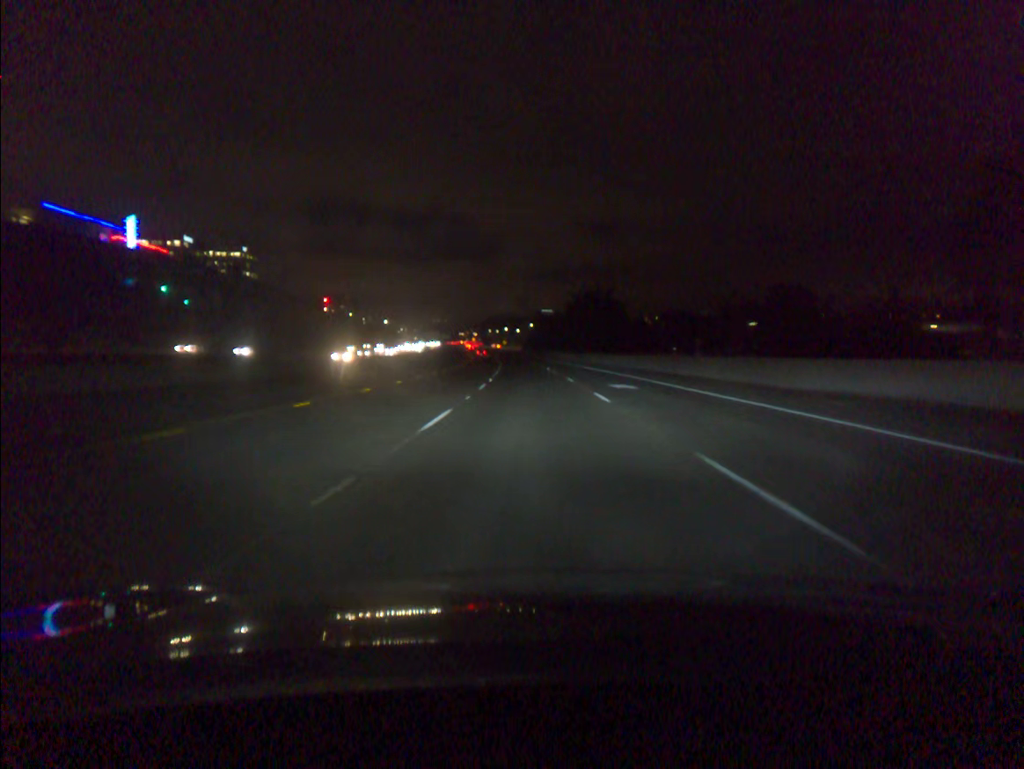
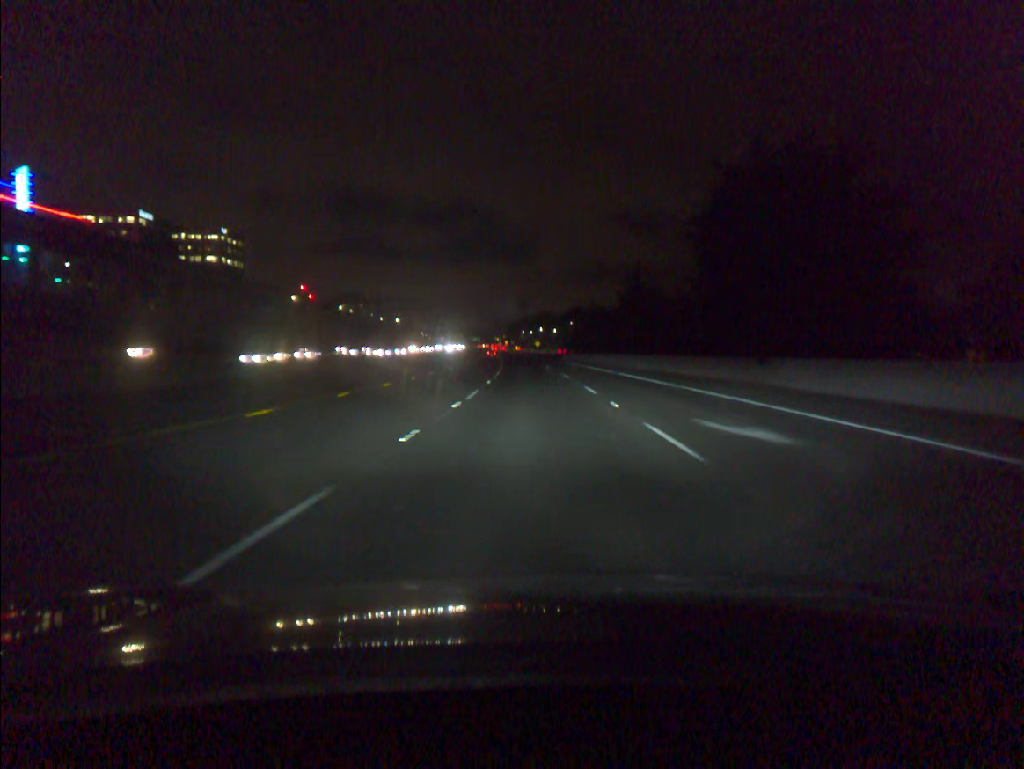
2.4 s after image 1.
(-1.7, +68.3) m; -3°
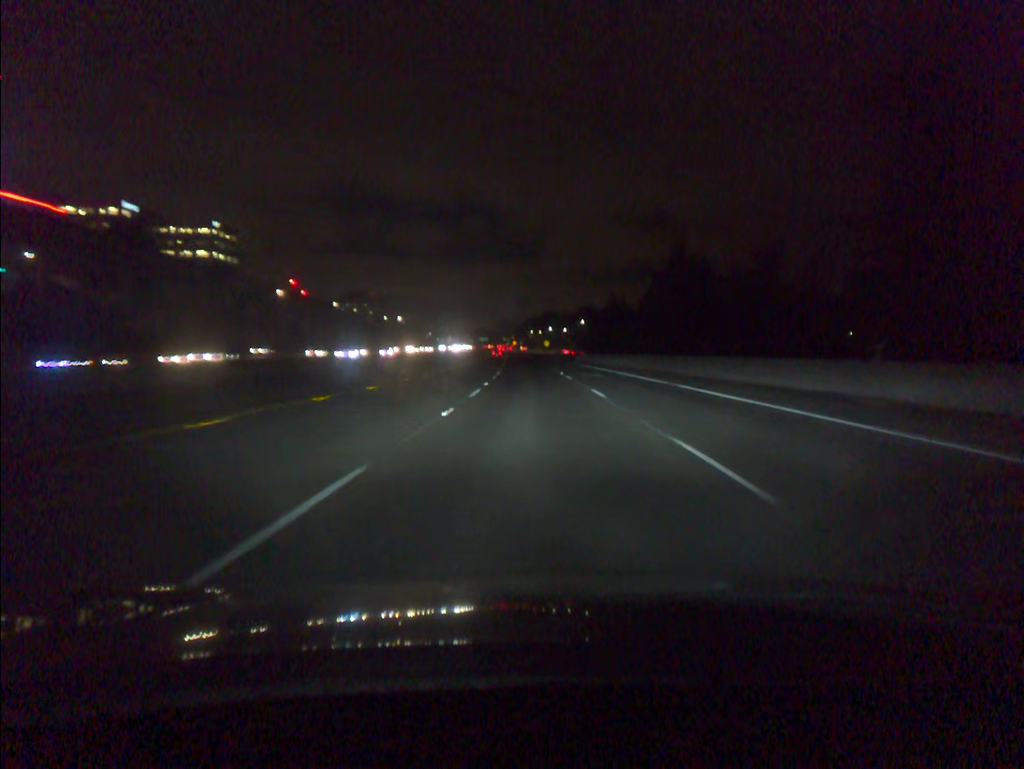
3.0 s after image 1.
(-0.1, +17.0) m; -1°
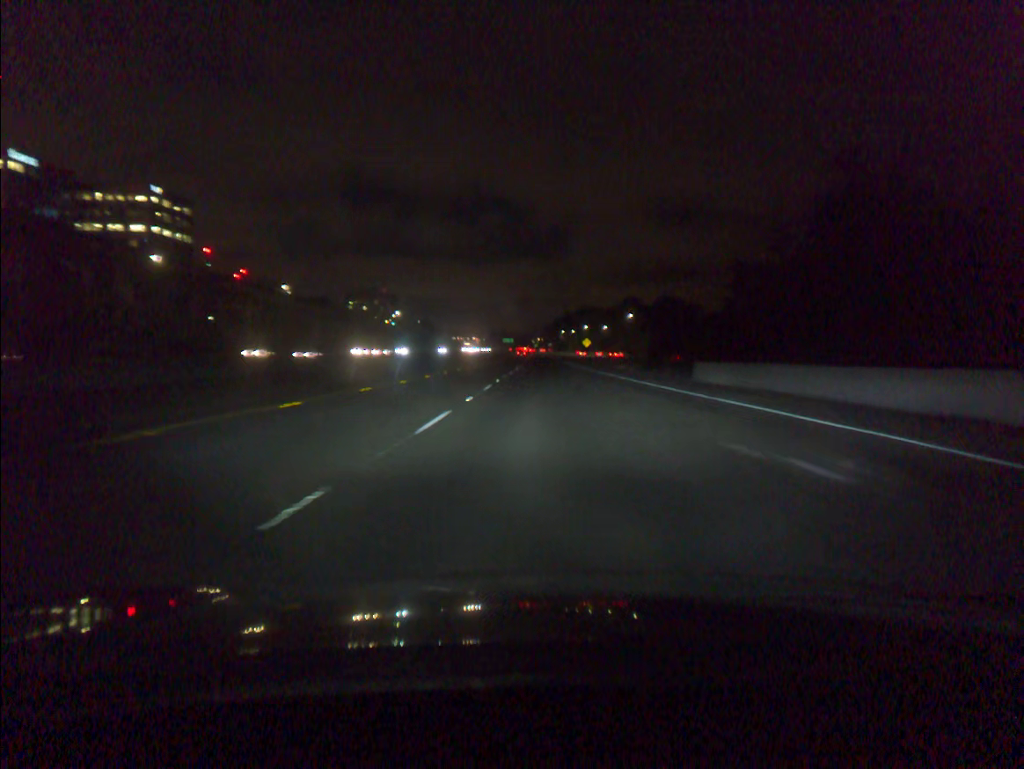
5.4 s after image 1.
(-1.4, +67.4) m; -2°
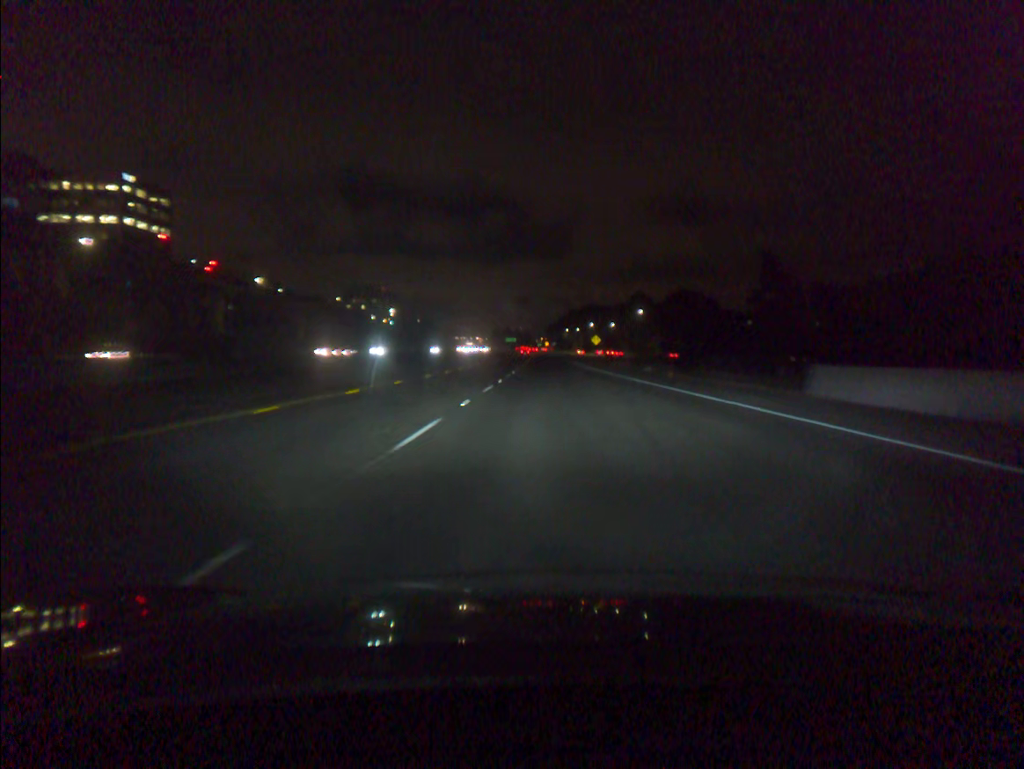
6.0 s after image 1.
(0.0, +16.8) m; 0°
